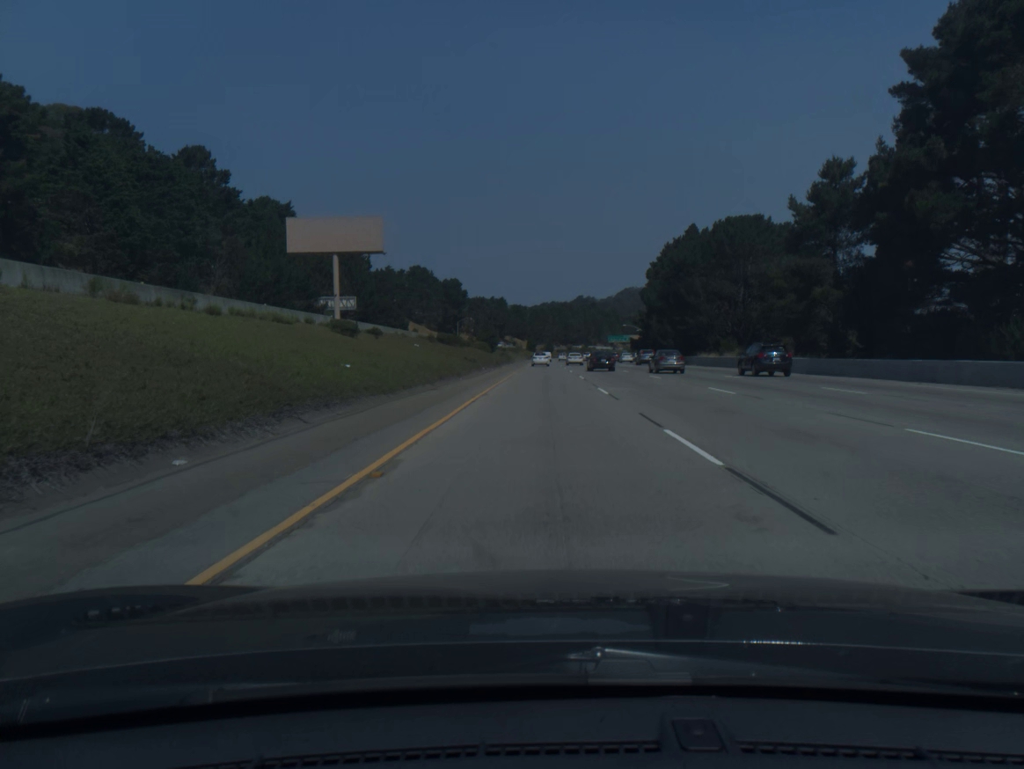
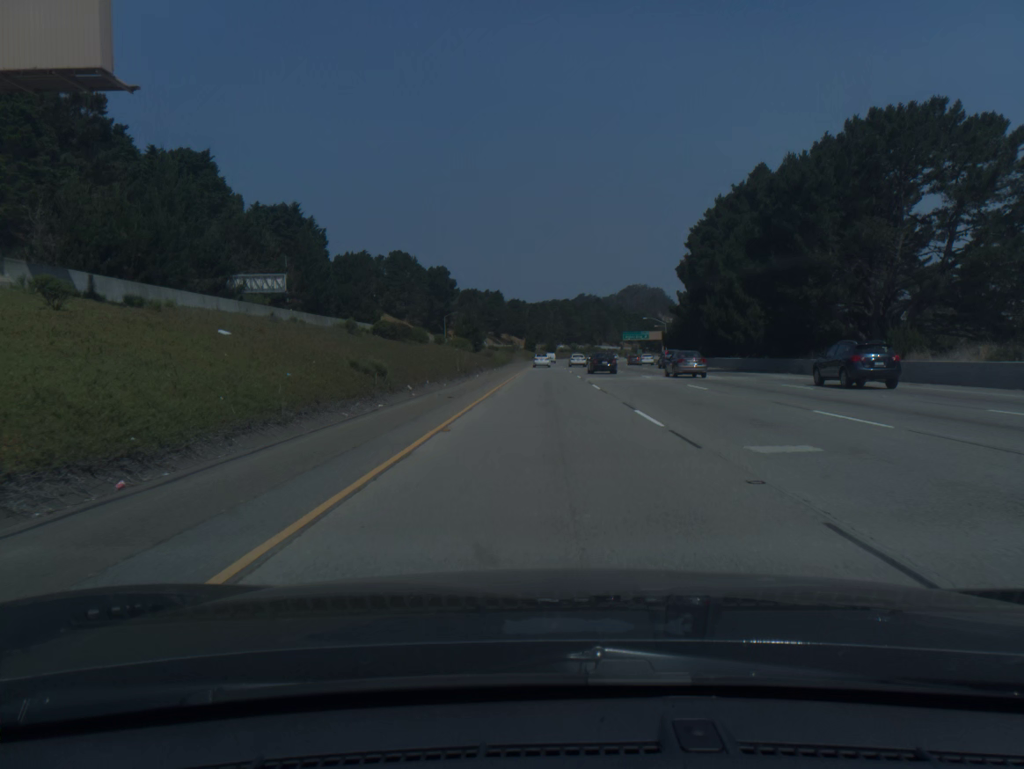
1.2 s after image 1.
(-0.1, +39.1) m; 0°
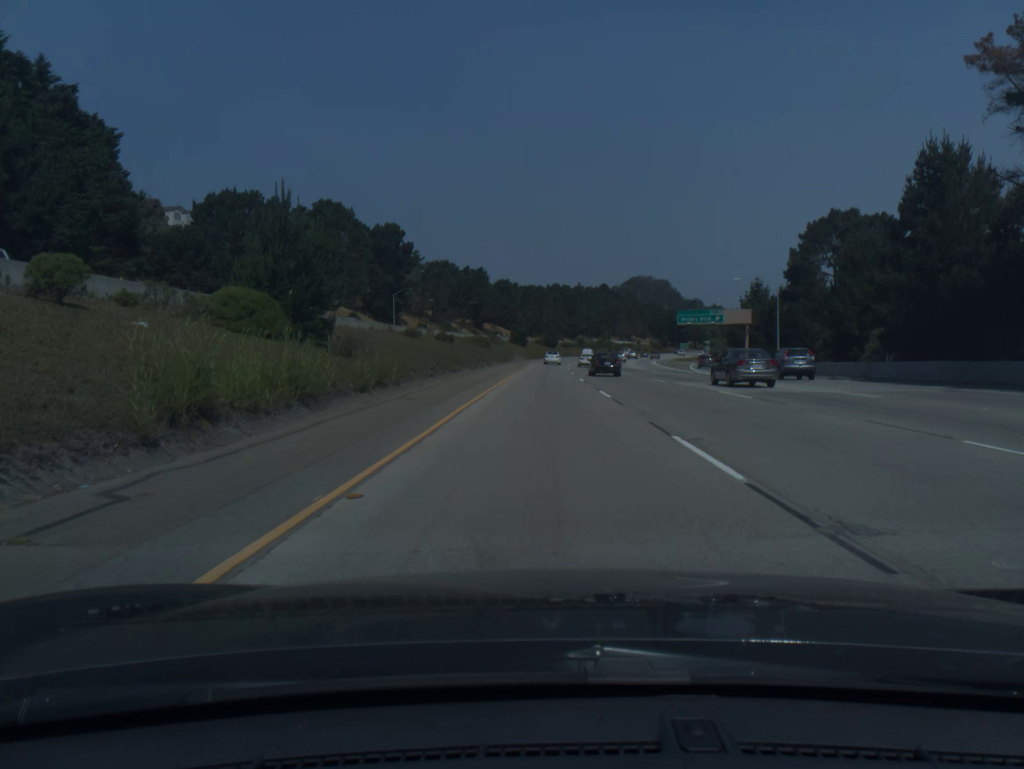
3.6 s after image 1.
(+0.2, +78.9) m; 0°
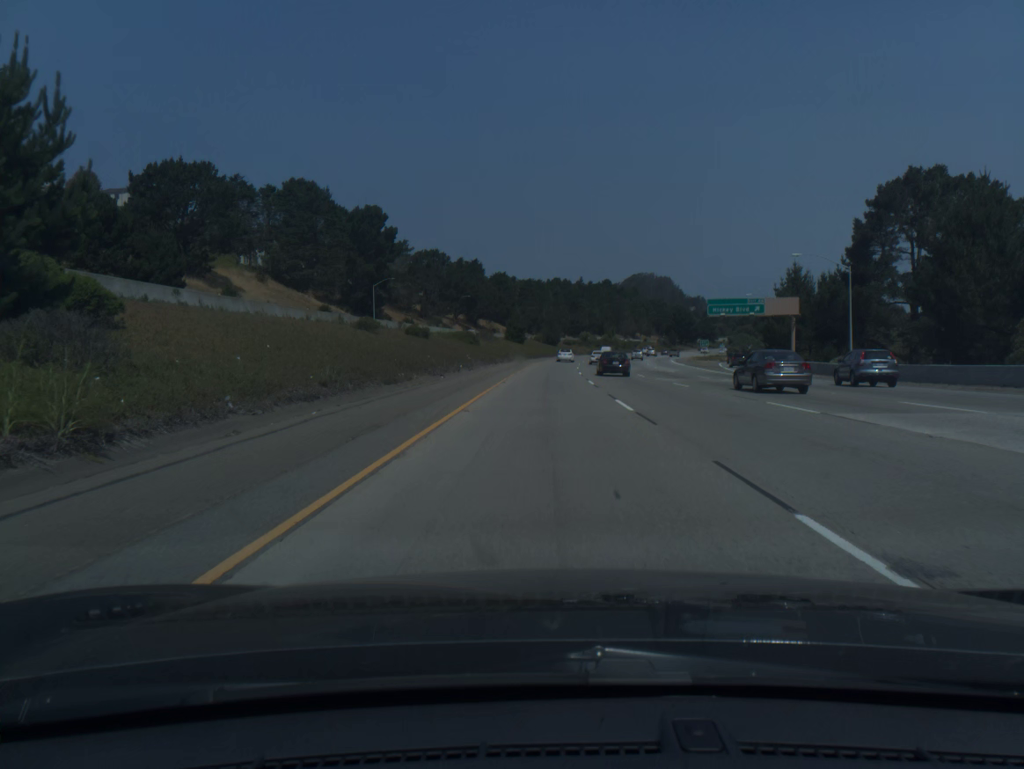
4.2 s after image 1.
(0.0, +19.9) m; 0°
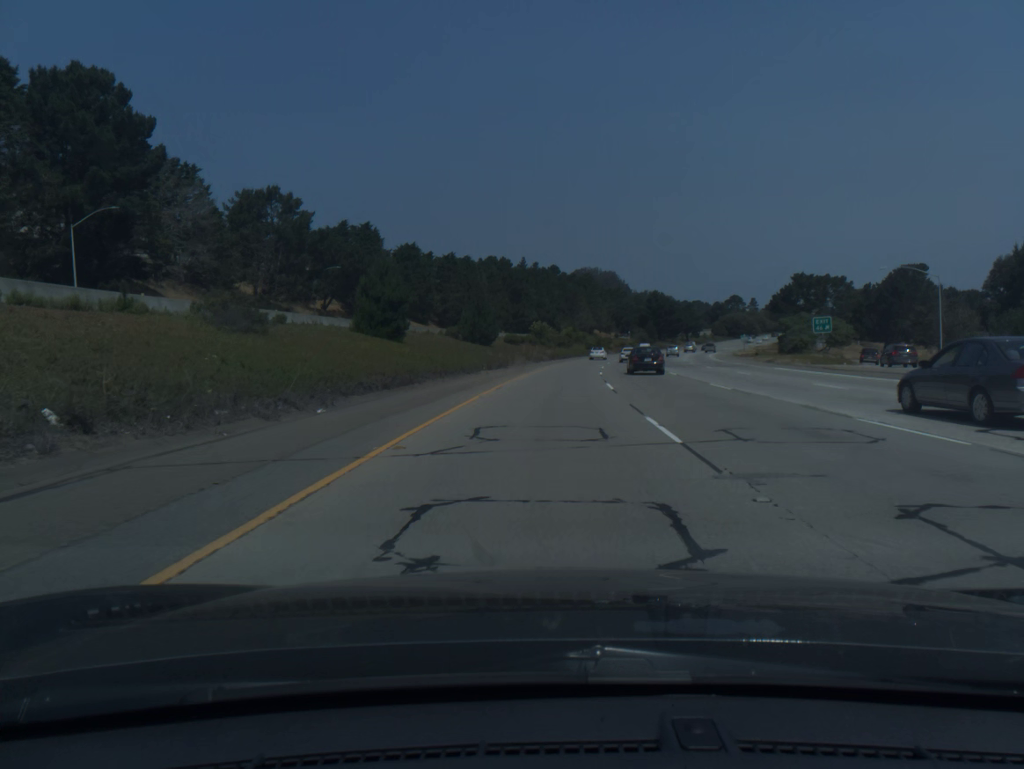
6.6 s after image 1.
(+1.9, +79.3) m; +4°
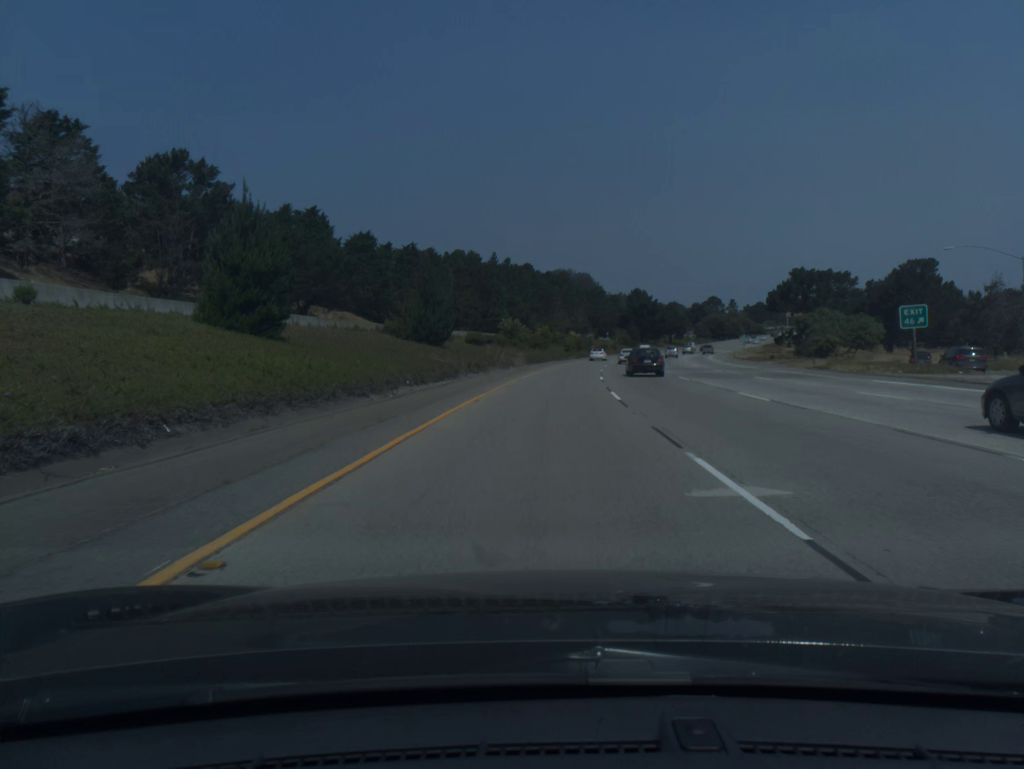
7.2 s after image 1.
(+0.3, +19.7) m; +2°
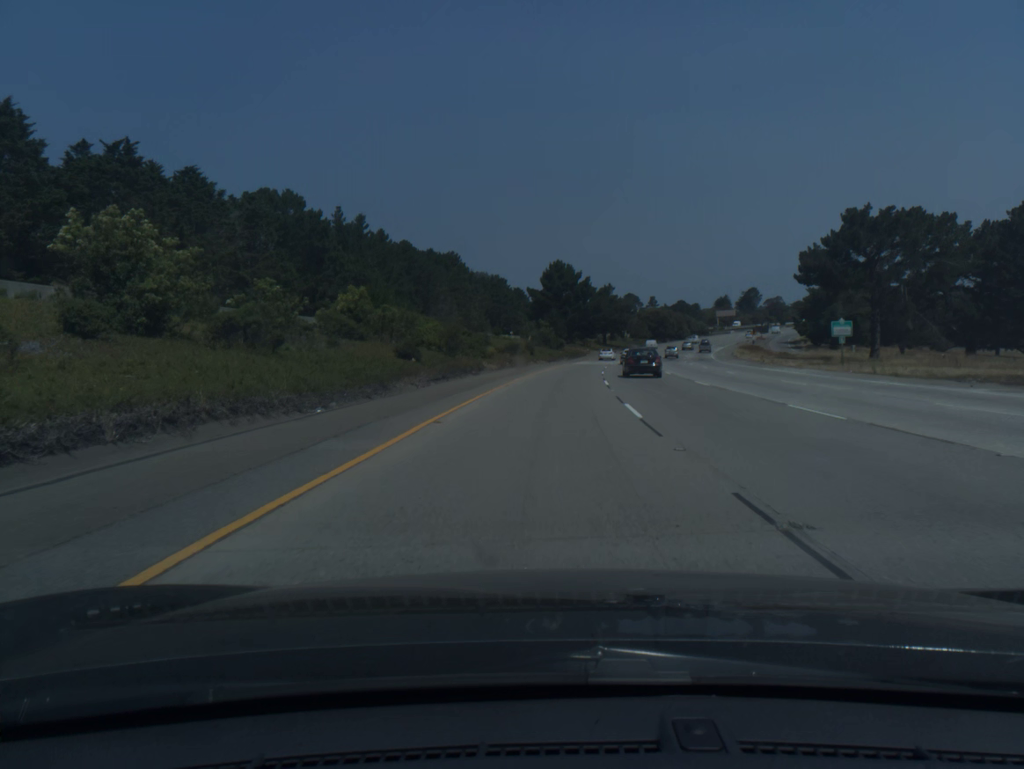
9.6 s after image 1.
(+5.1, +78.6) m; +7°
